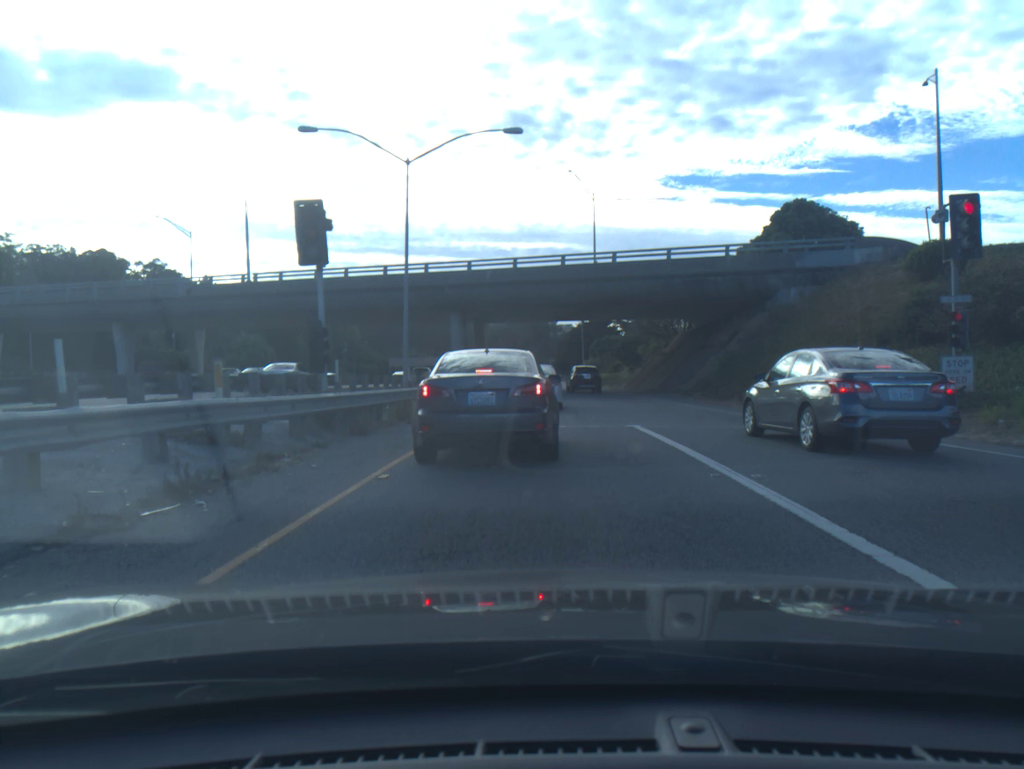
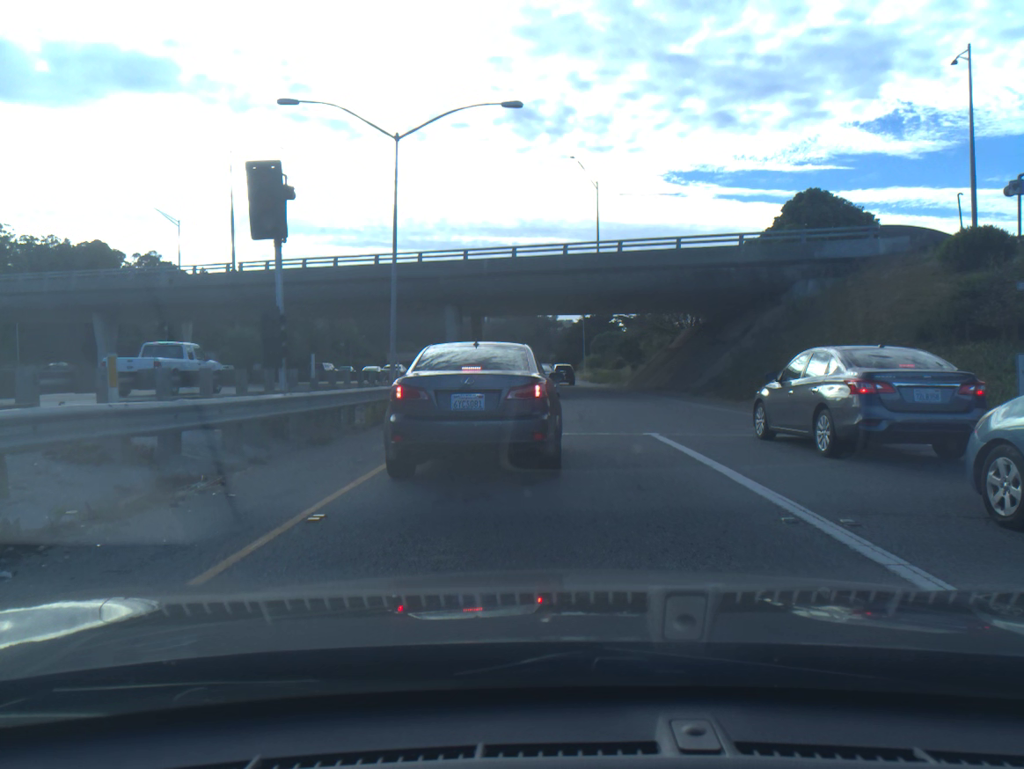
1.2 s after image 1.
(0.0, +2.5) m; 0°
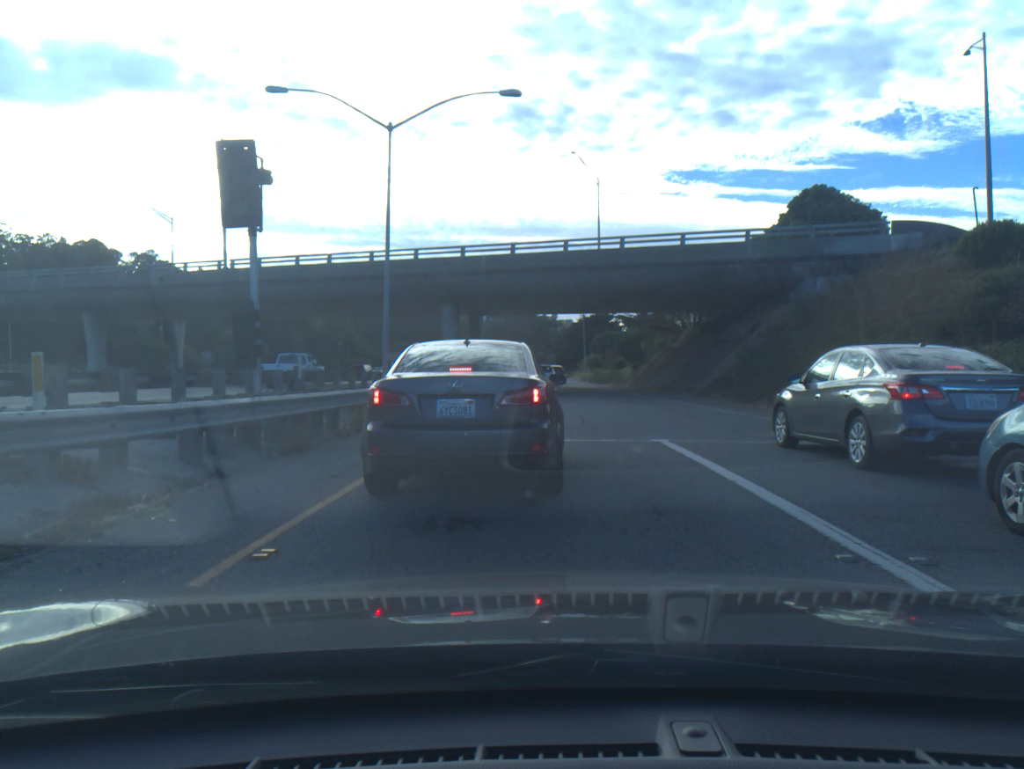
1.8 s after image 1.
(0.0, +1.1) m; -1°
